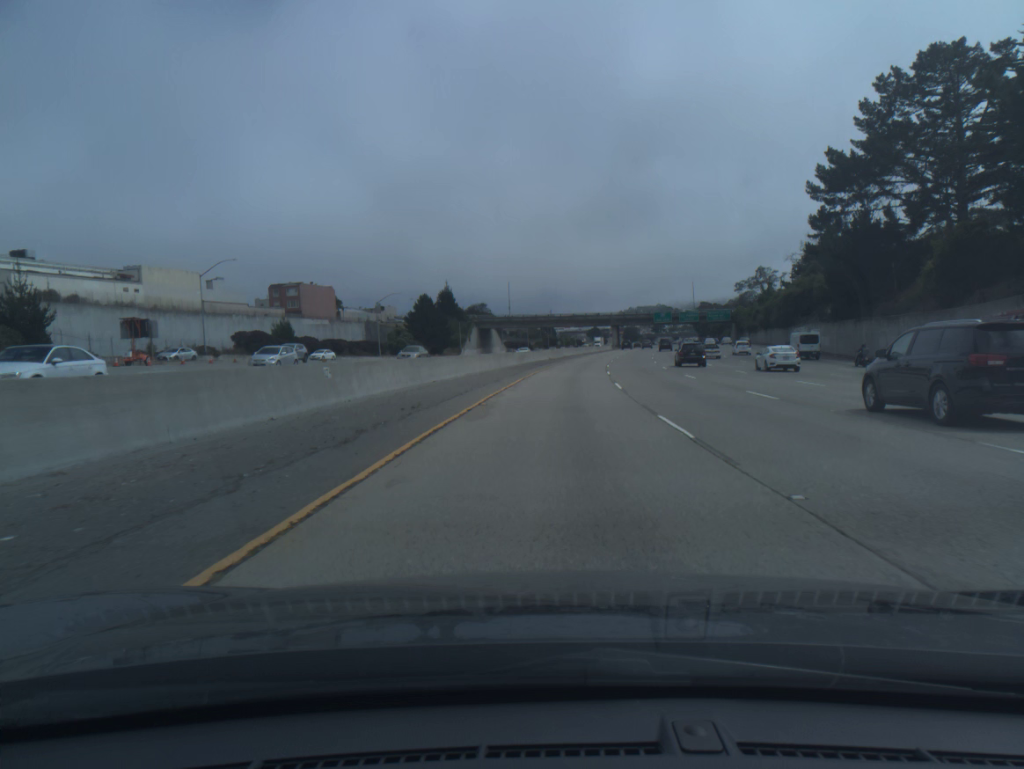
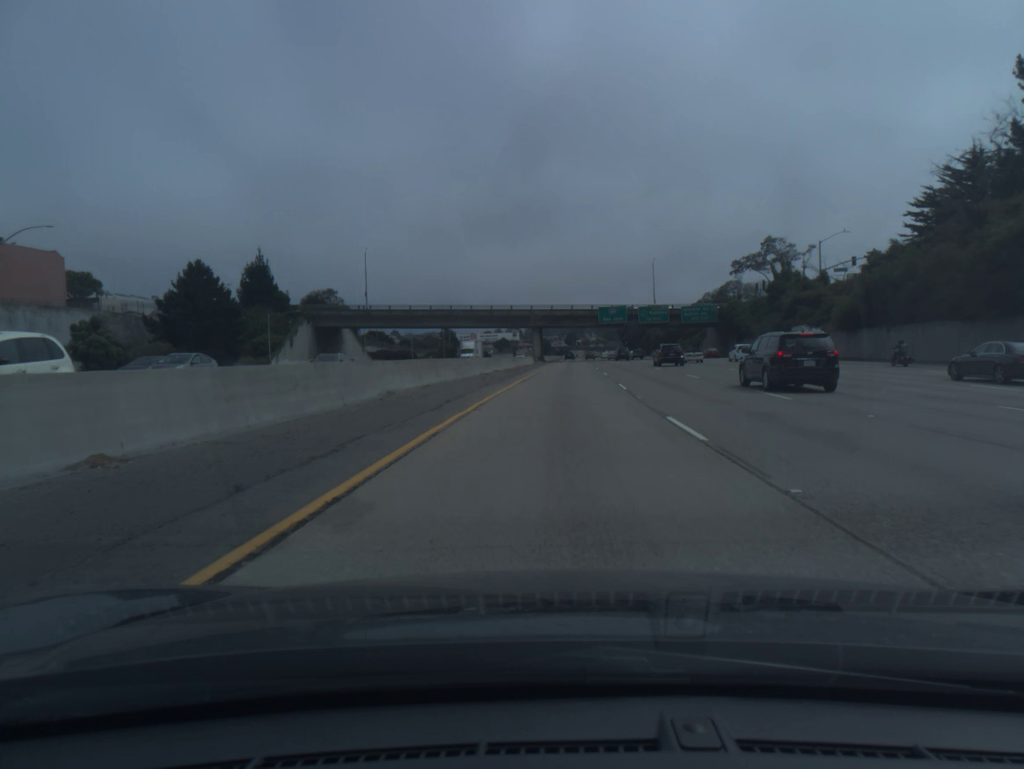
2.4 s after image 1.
(+4.5, +74.2) m; +7°
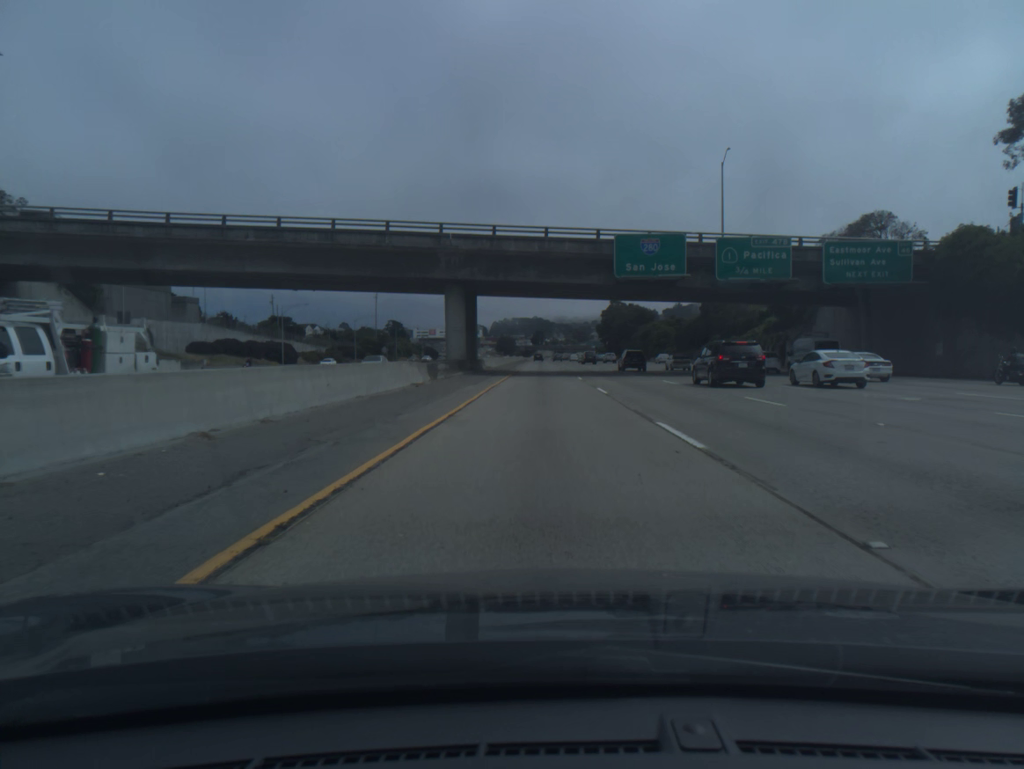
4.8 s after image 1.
(+2.6, +74.2) m; +3°
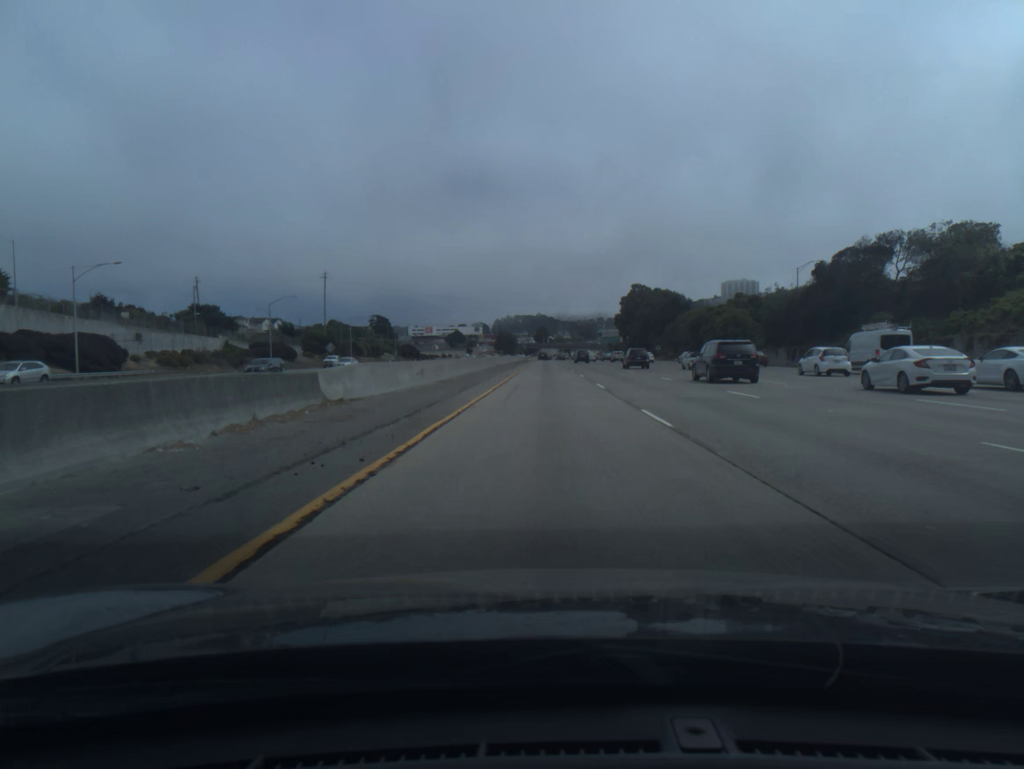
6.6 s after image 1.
(-0.2, +55.8) m; 0°
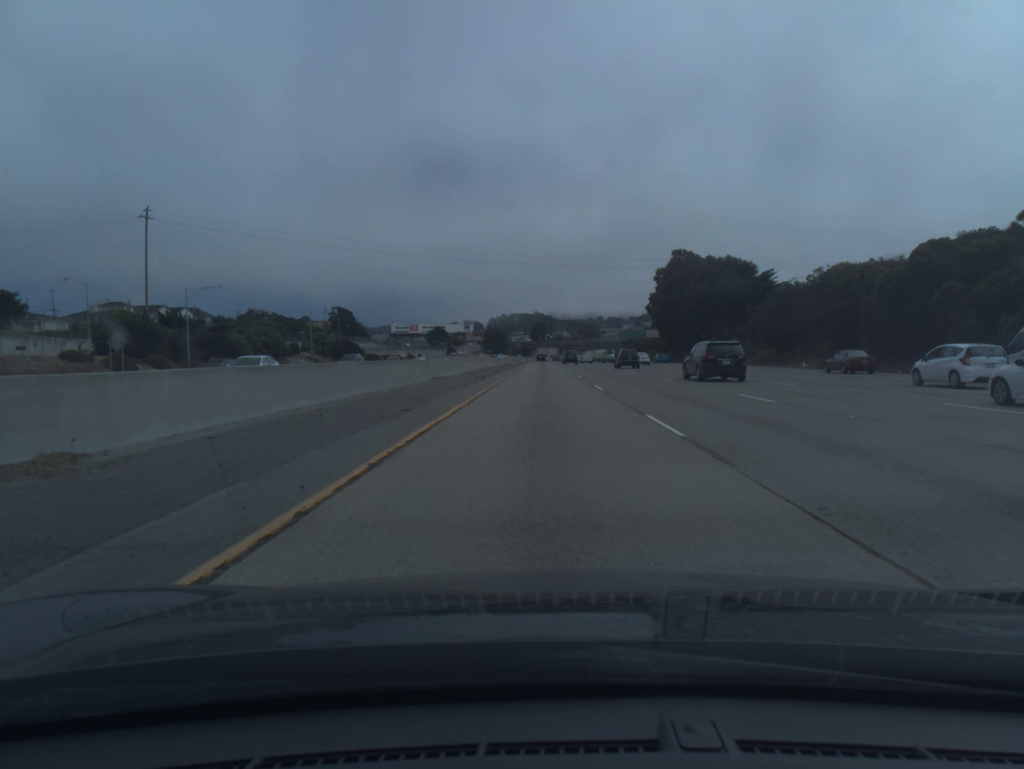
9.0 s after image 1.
(+0.2, +74.5) m; 0°
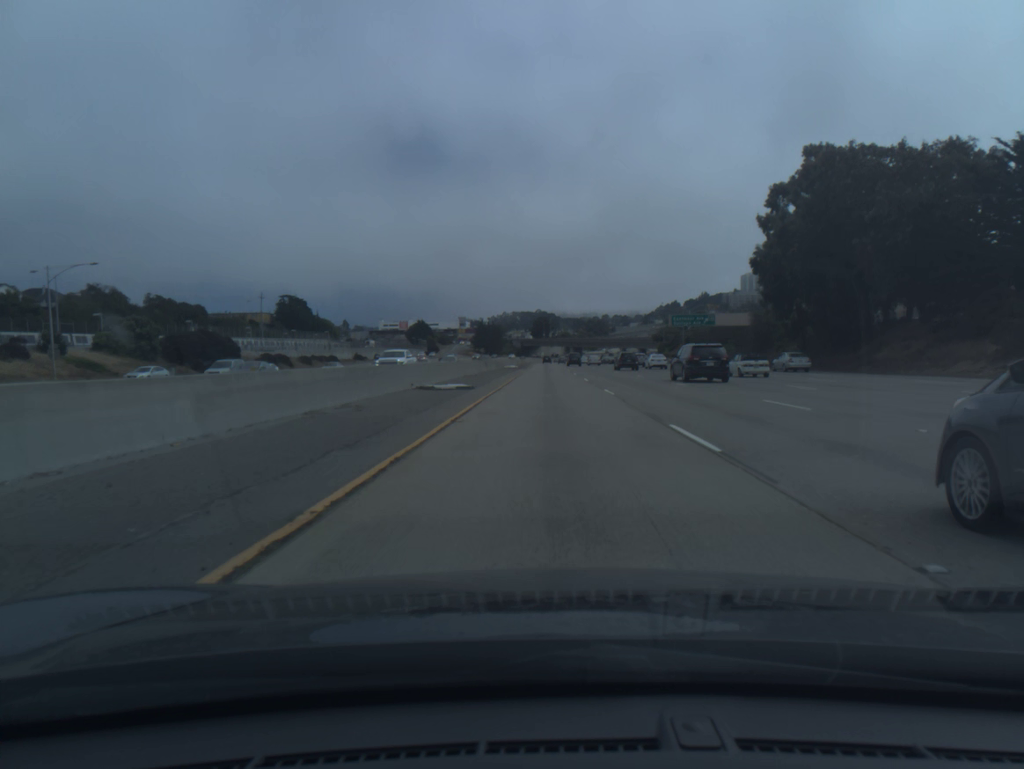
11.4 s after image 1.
(-0.2, +75.0) m; 0°
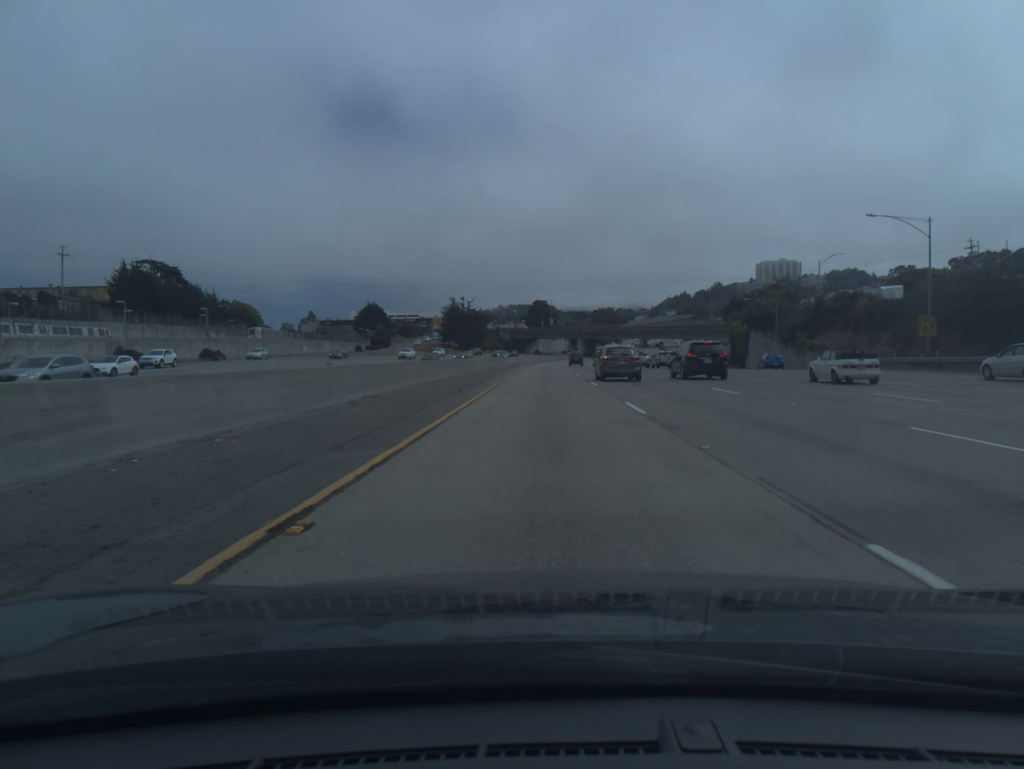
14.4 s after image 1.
(+0.4, +96.5) m; 0°
